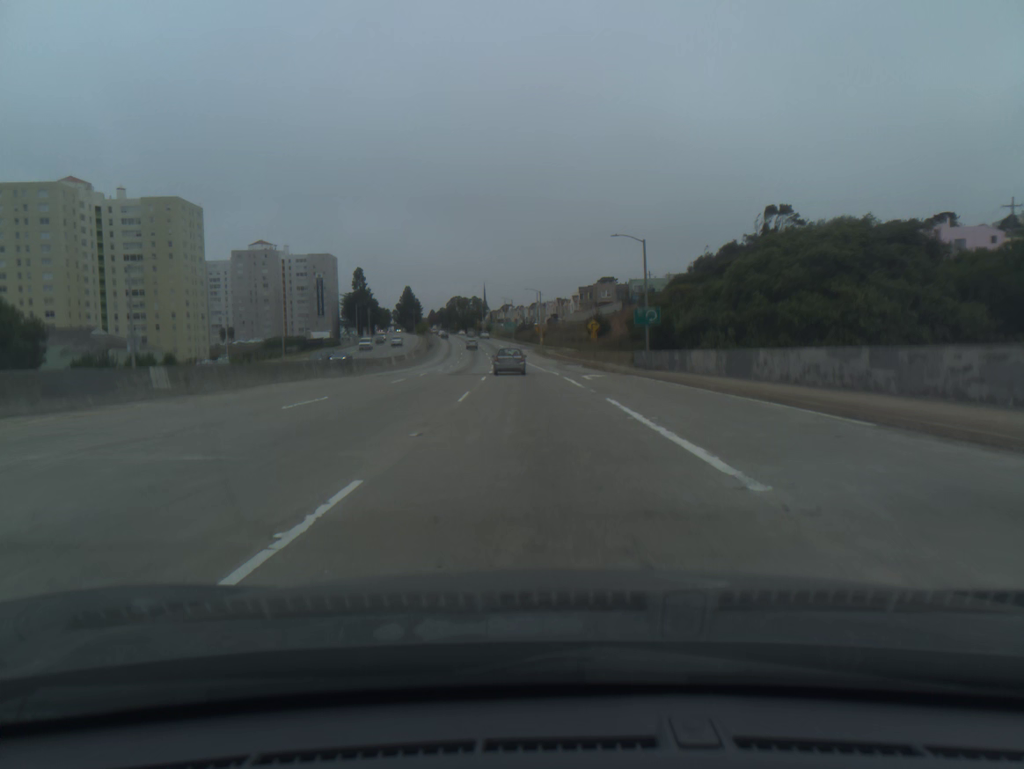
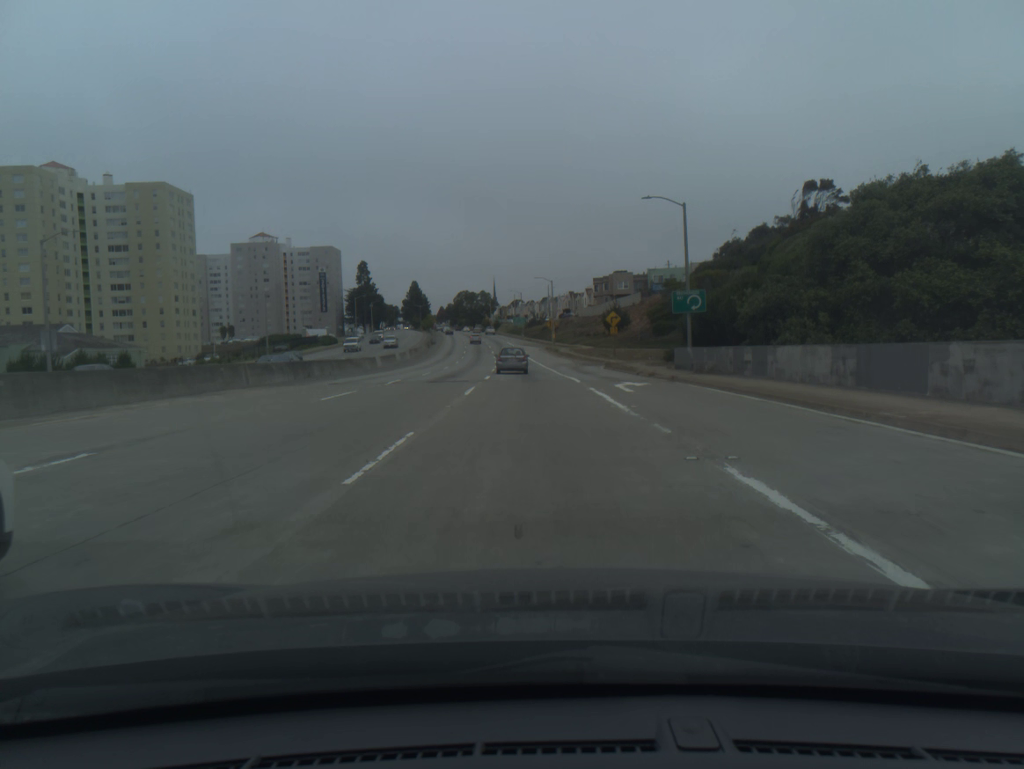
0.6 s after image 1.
(-0.1, +11.7) m; -1°
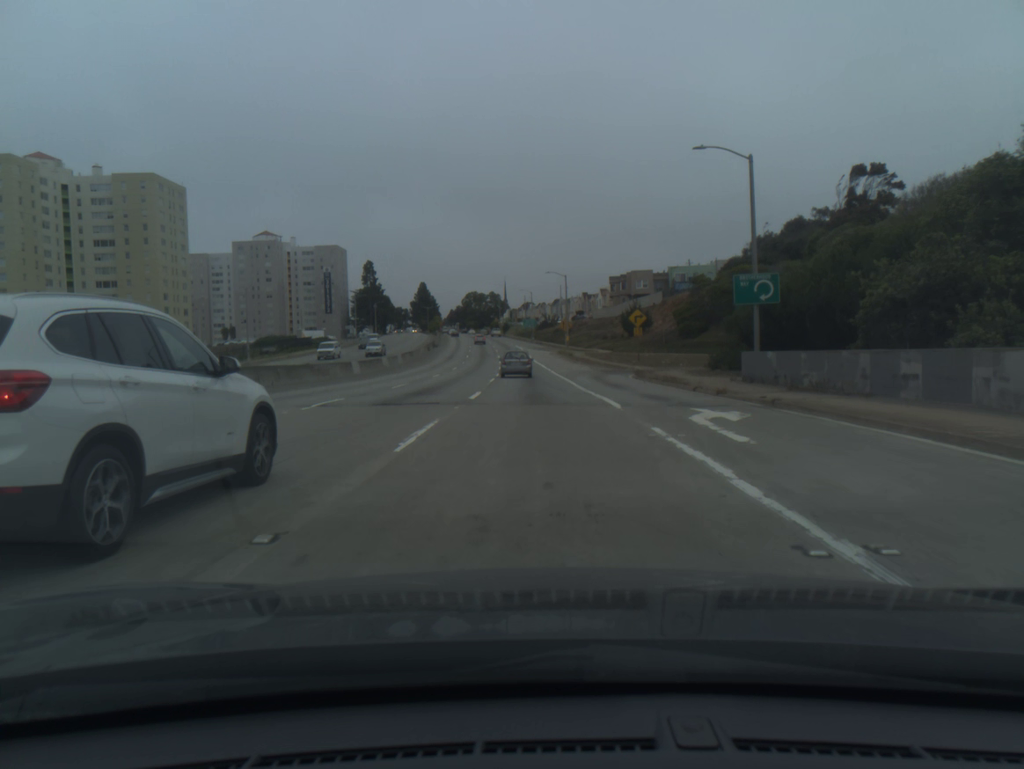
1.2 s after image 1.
(-0.1, +11.7) m; -1°
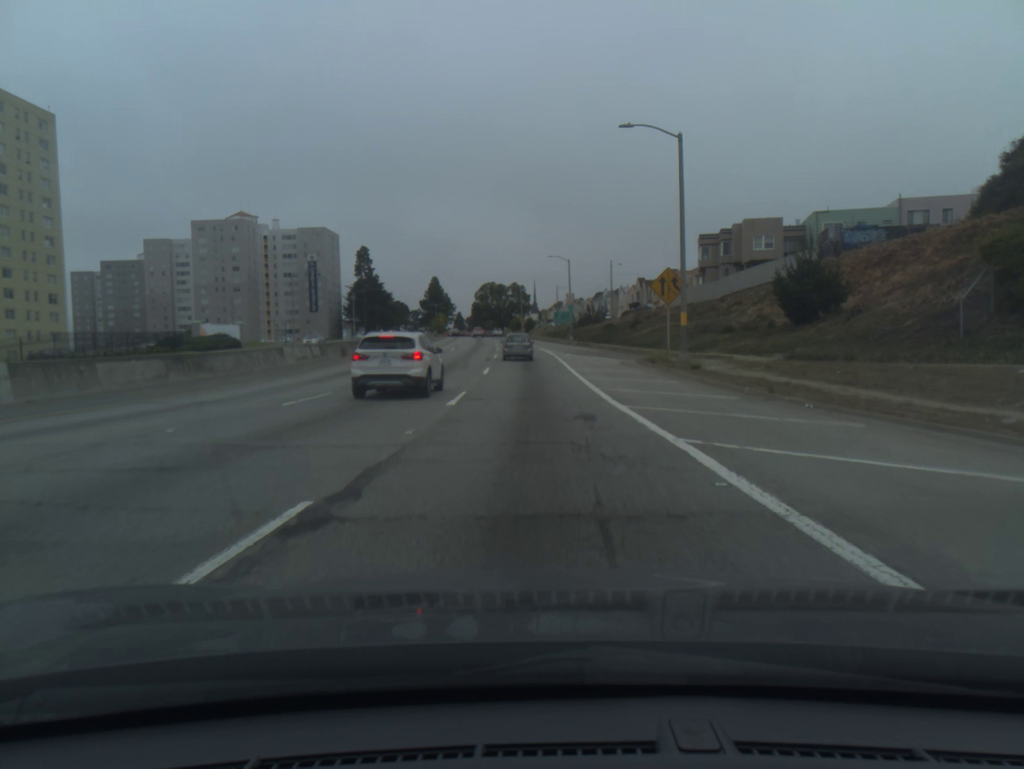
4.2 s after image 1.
(-1.3, +58.4) m; -2°
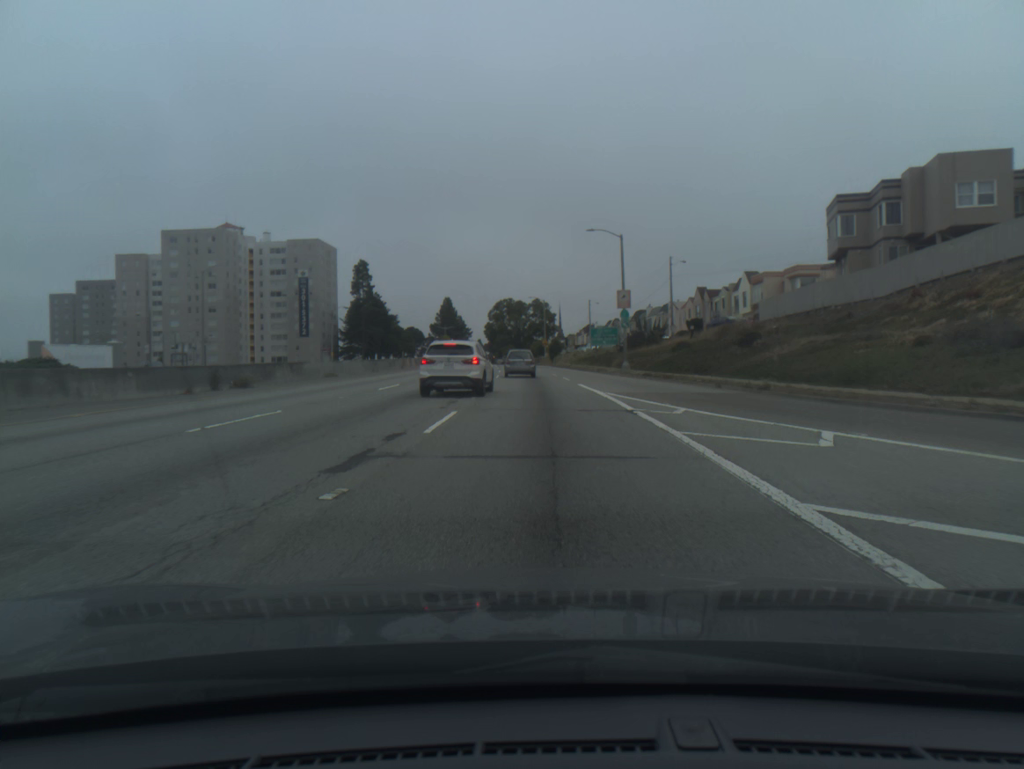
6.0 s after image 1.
(-0.6, +34.5) m; -2°
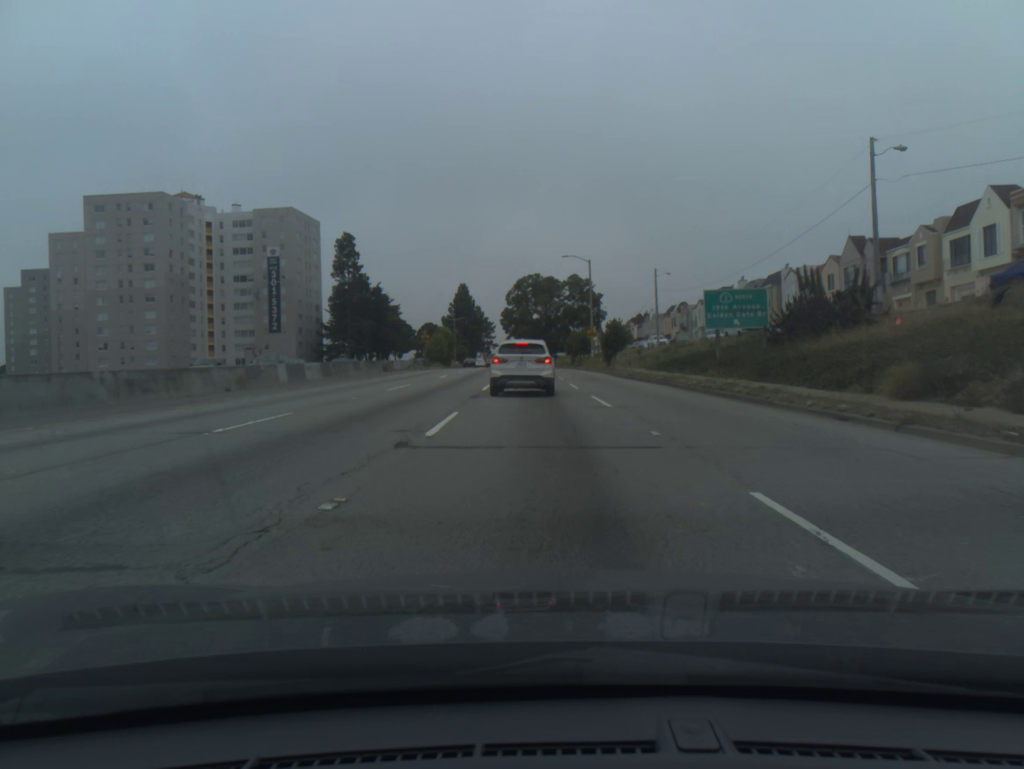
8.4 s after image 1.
(-0.8, +44.6) m; -2°
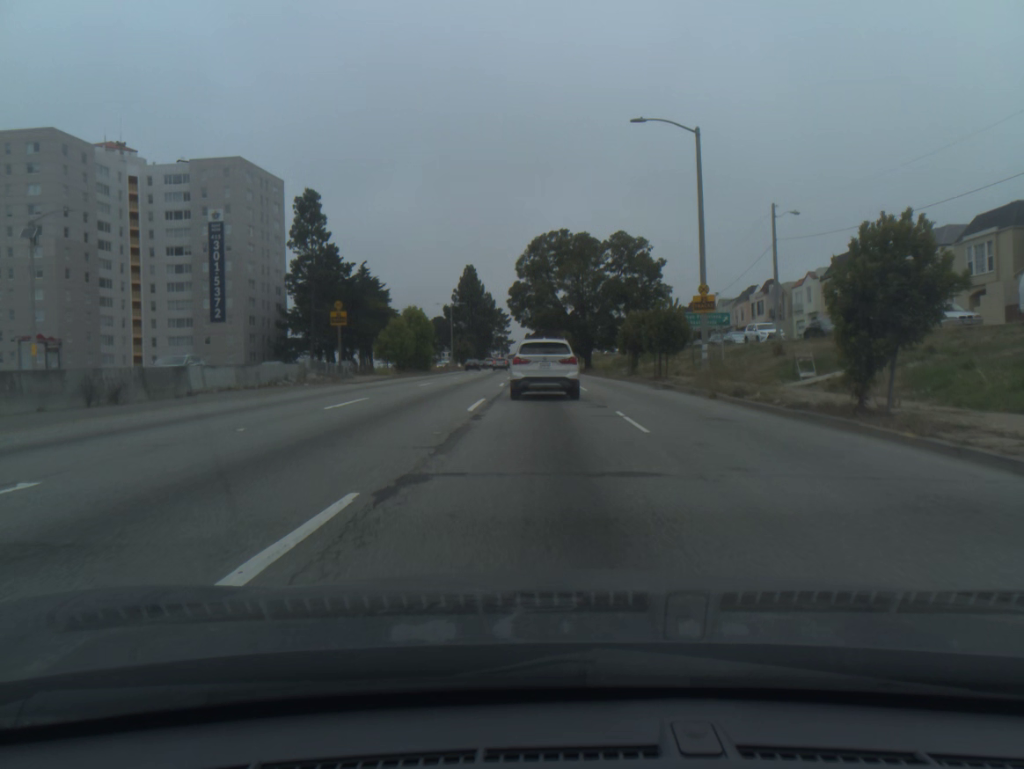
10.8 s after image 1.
(-0.6, +39.3) m; -1°
